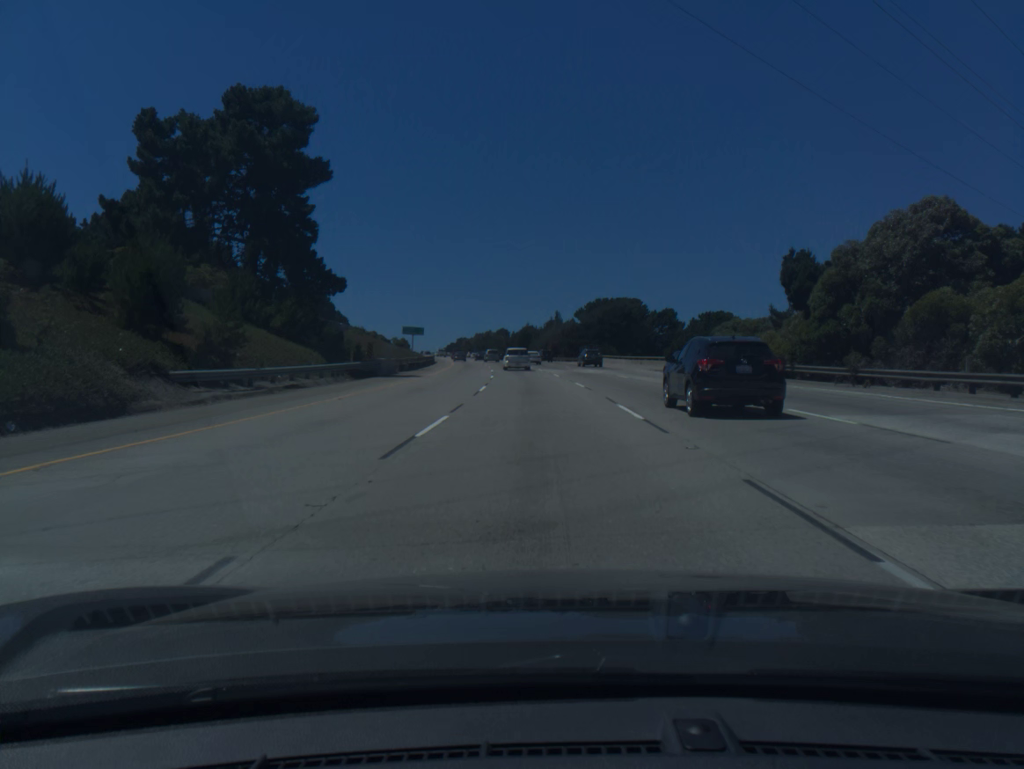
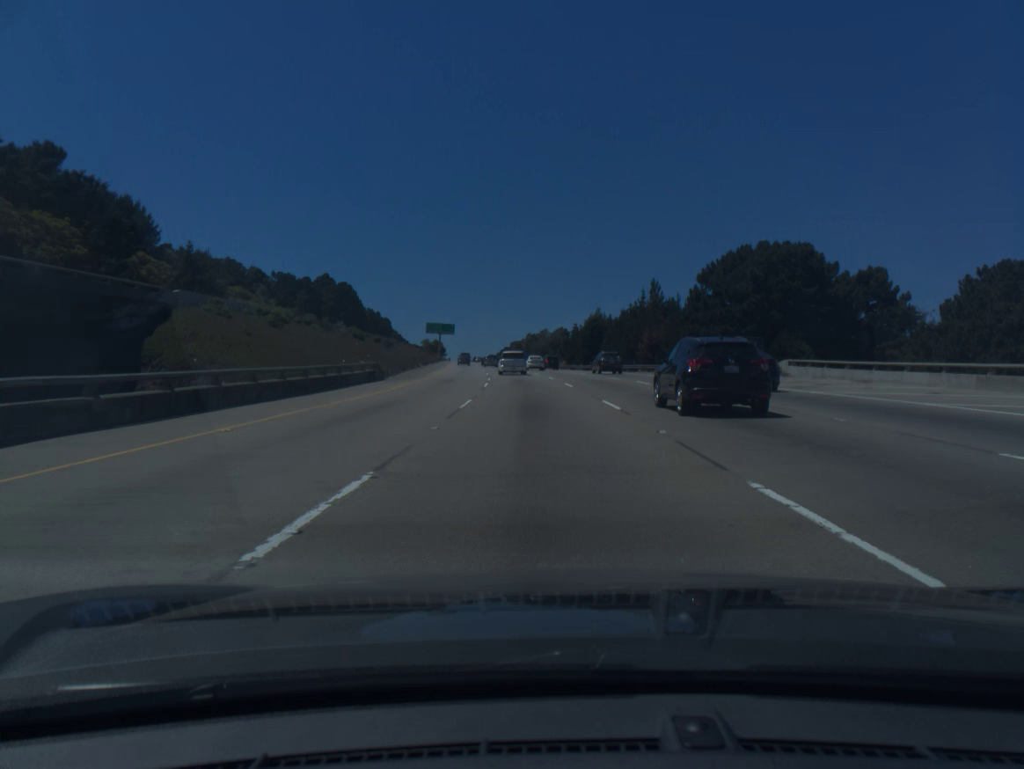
(-2.7, +65.5) m; -4°
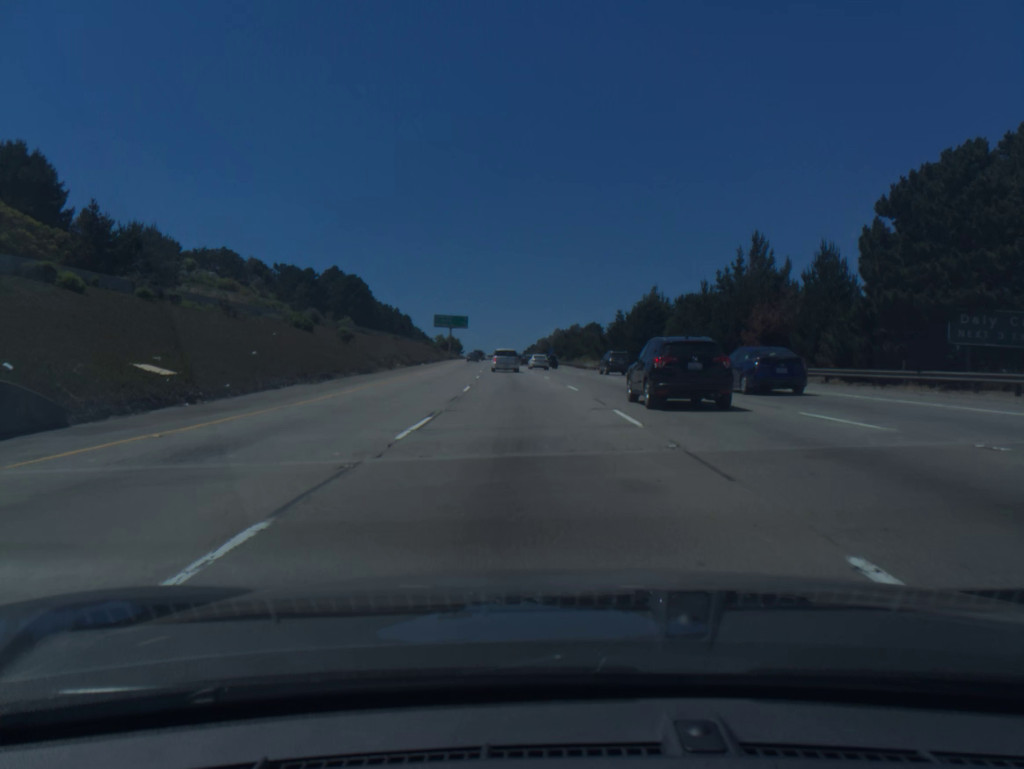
(-0.5, +32.1) m; -2°
